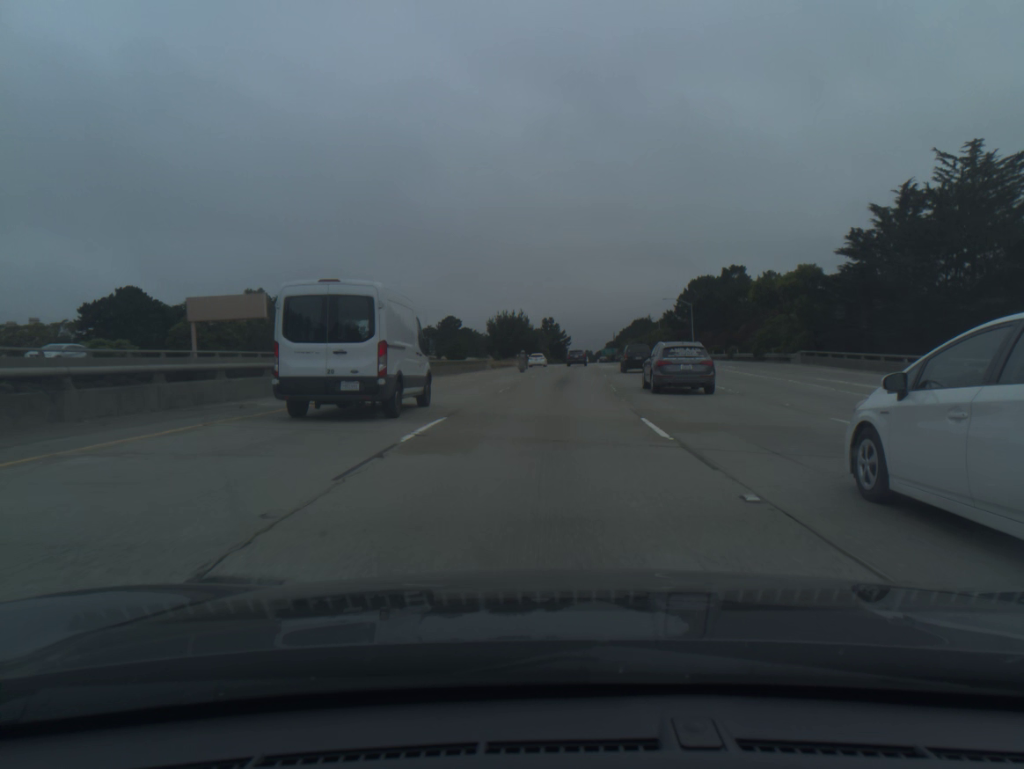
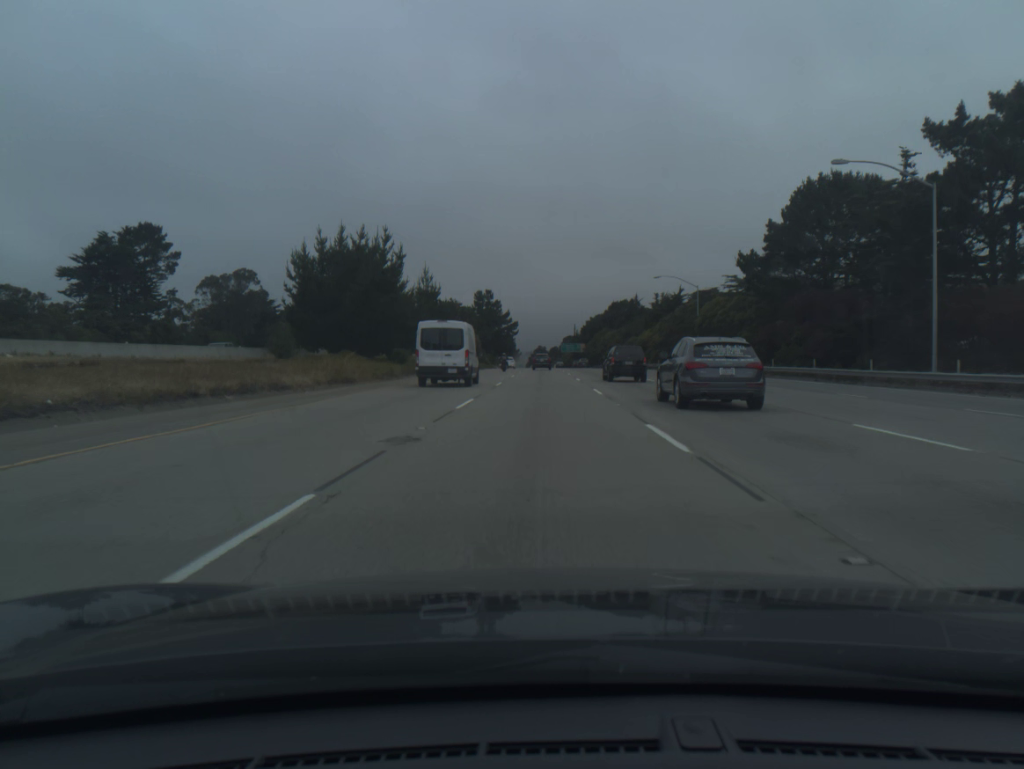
(+4.5, +92.1) m; +4°
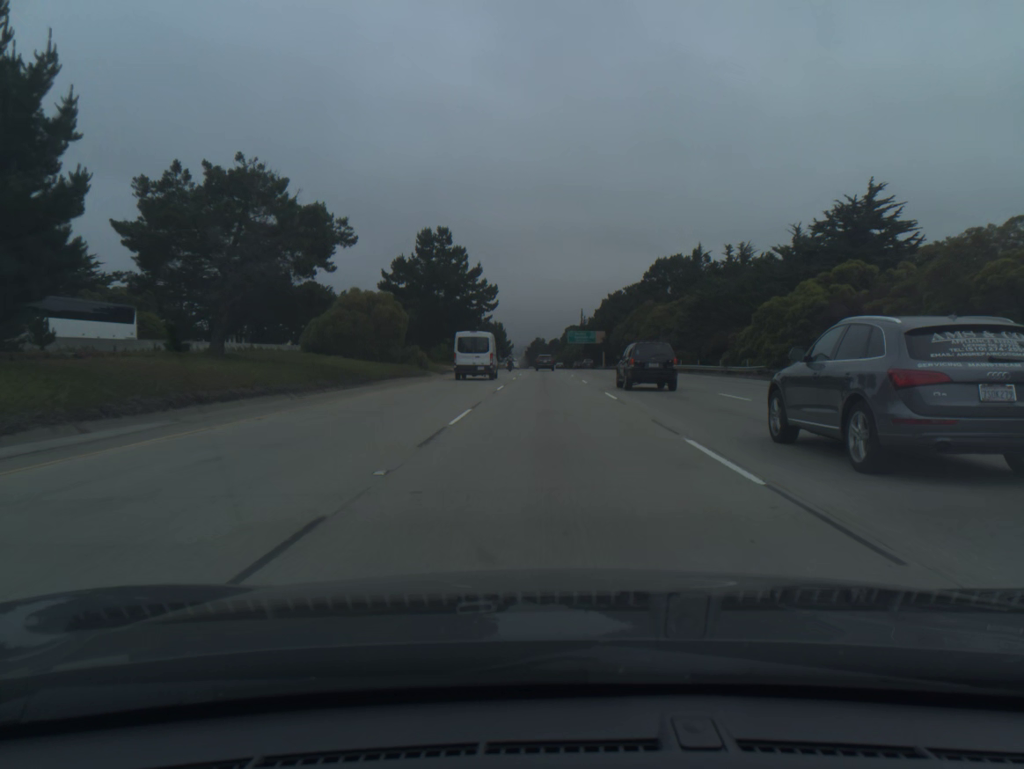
(-0.2, +75.4) m; 0°
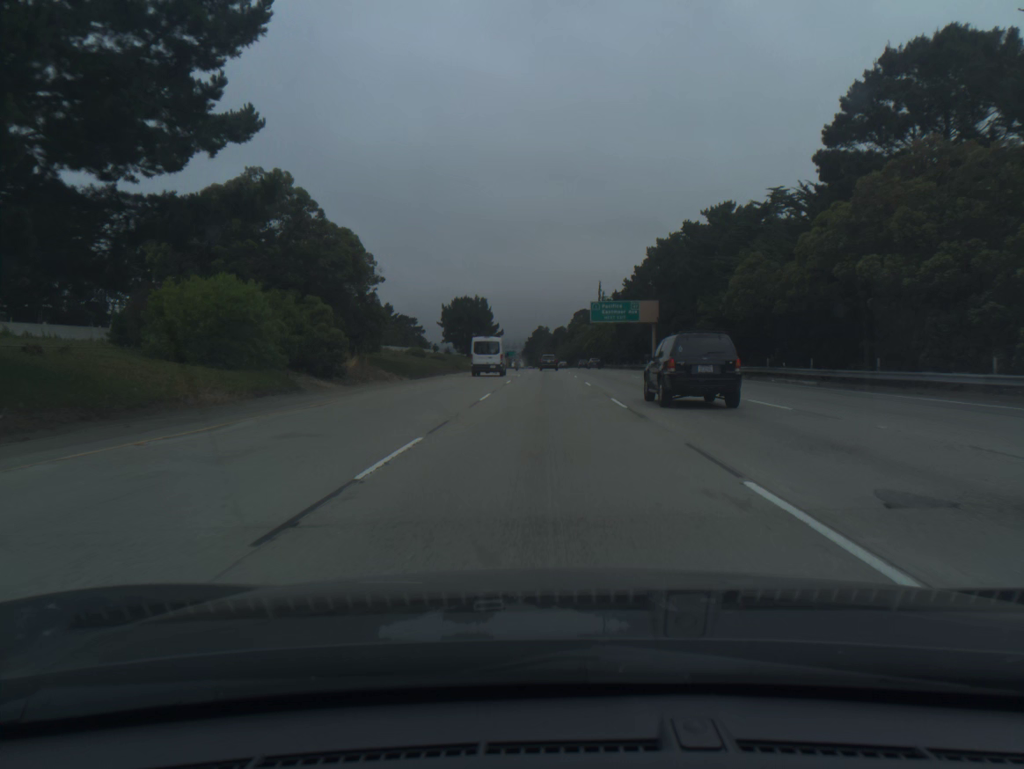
(+0.1, +76.8) m; 0°
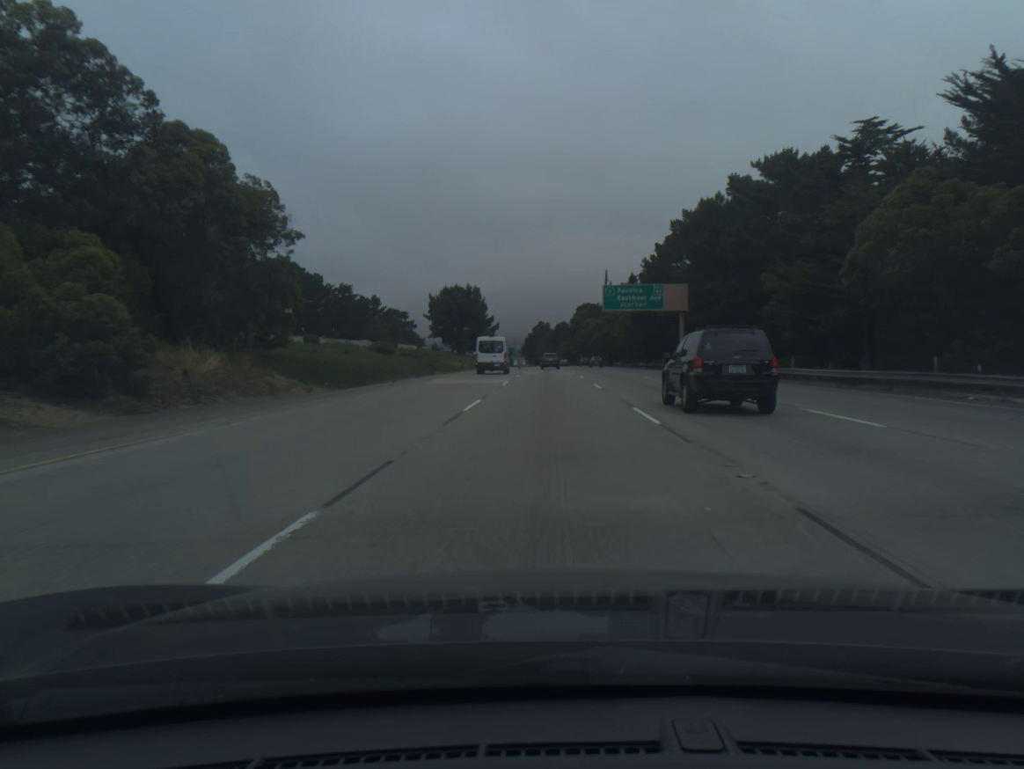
(0.0, +19.4) m; 0°
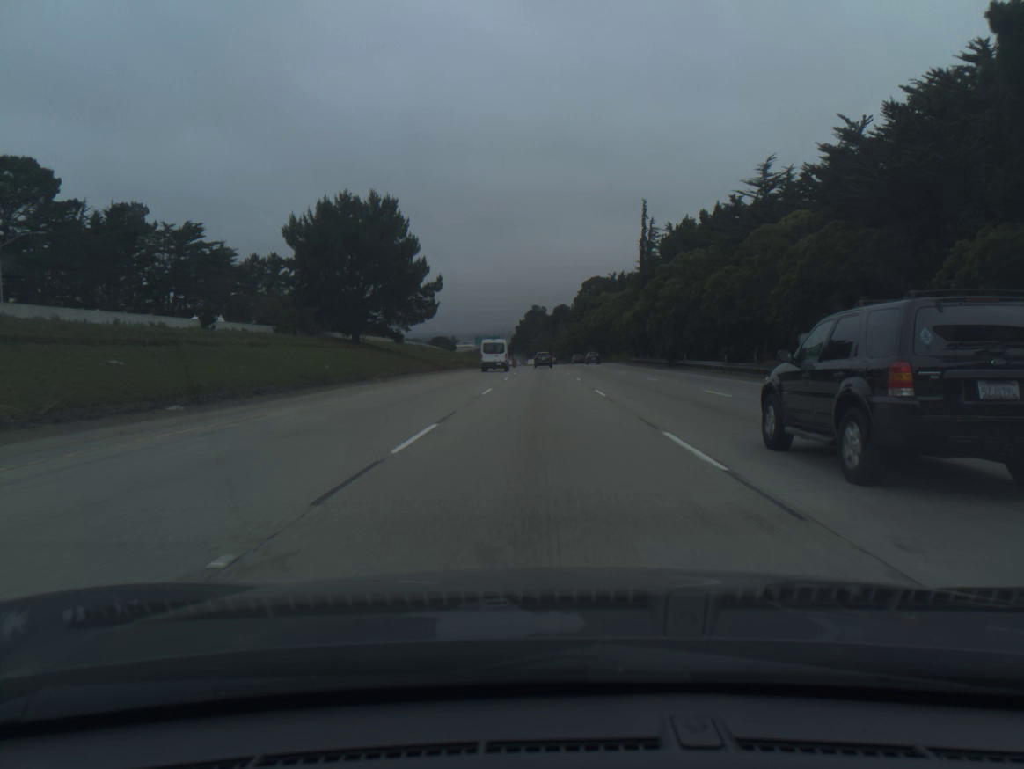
(+0.3, +78.3) m; 0°
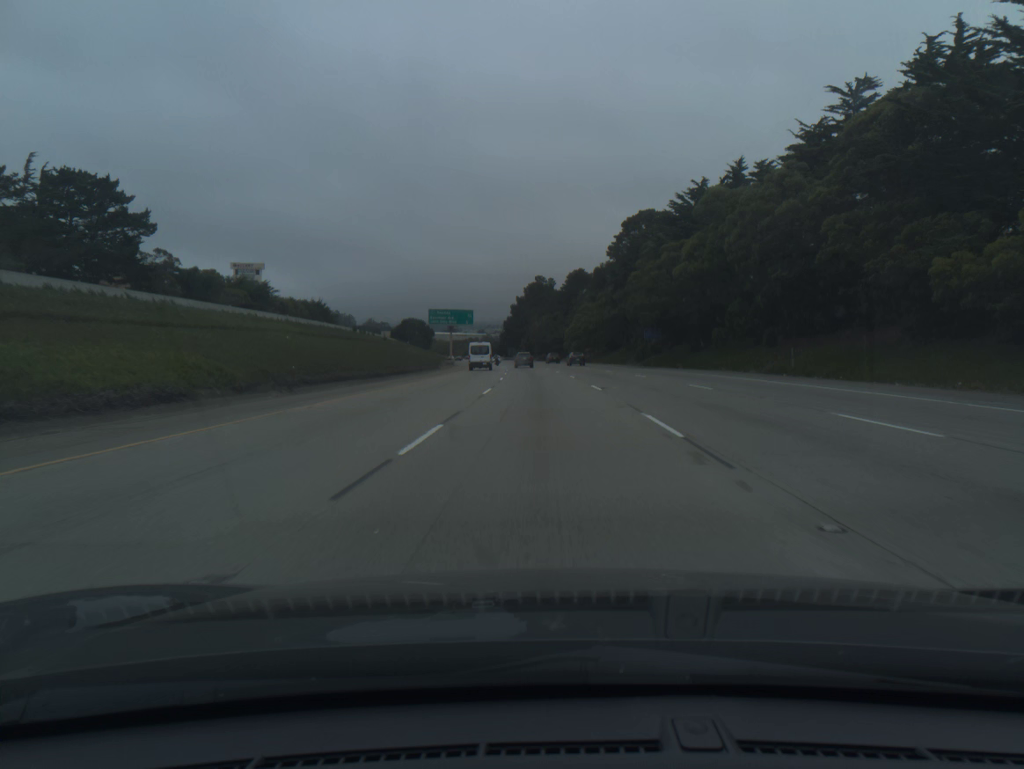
(-0.2, +99.3) m; 0°
